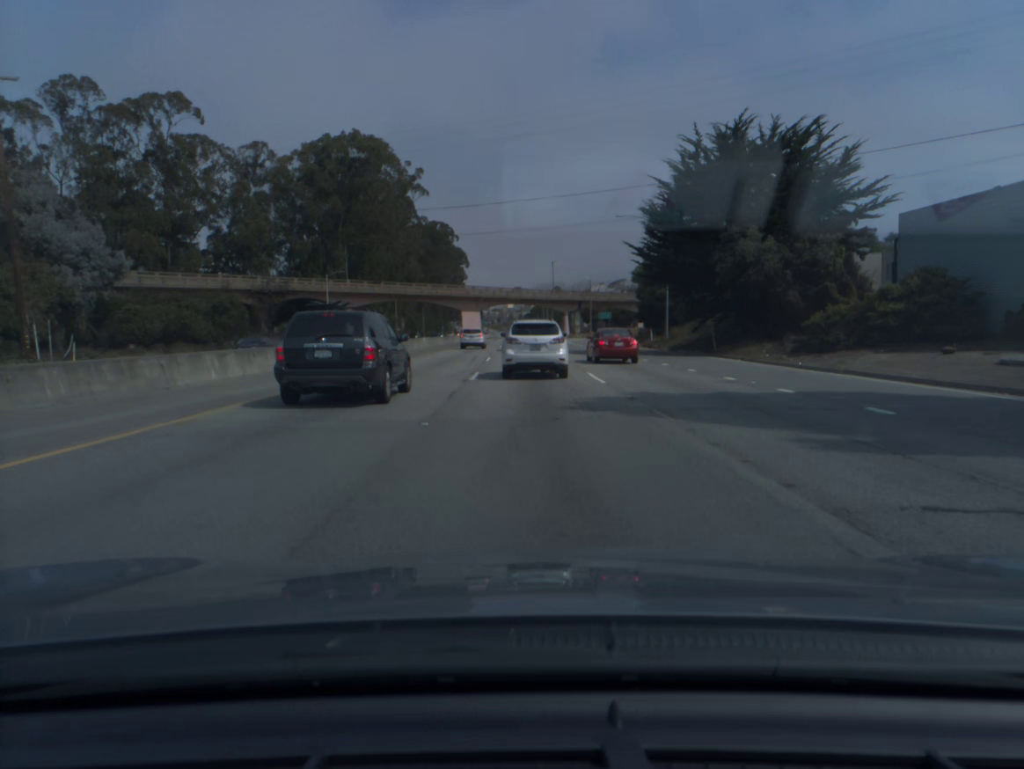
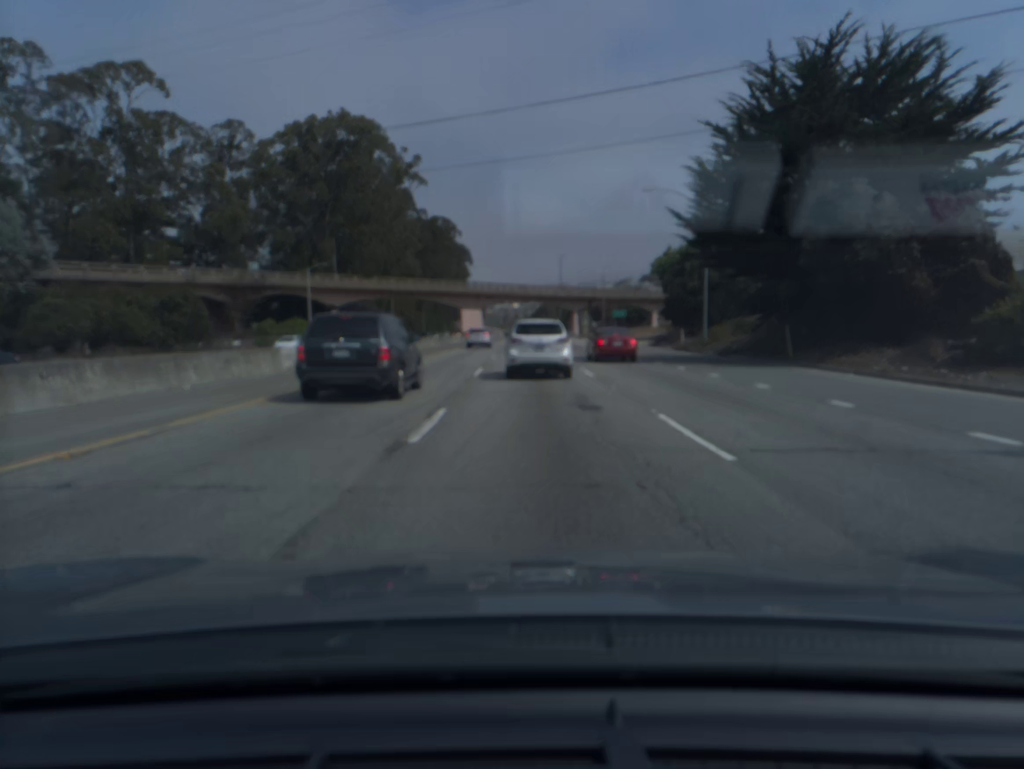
(0.0, +12.4) m; 0°
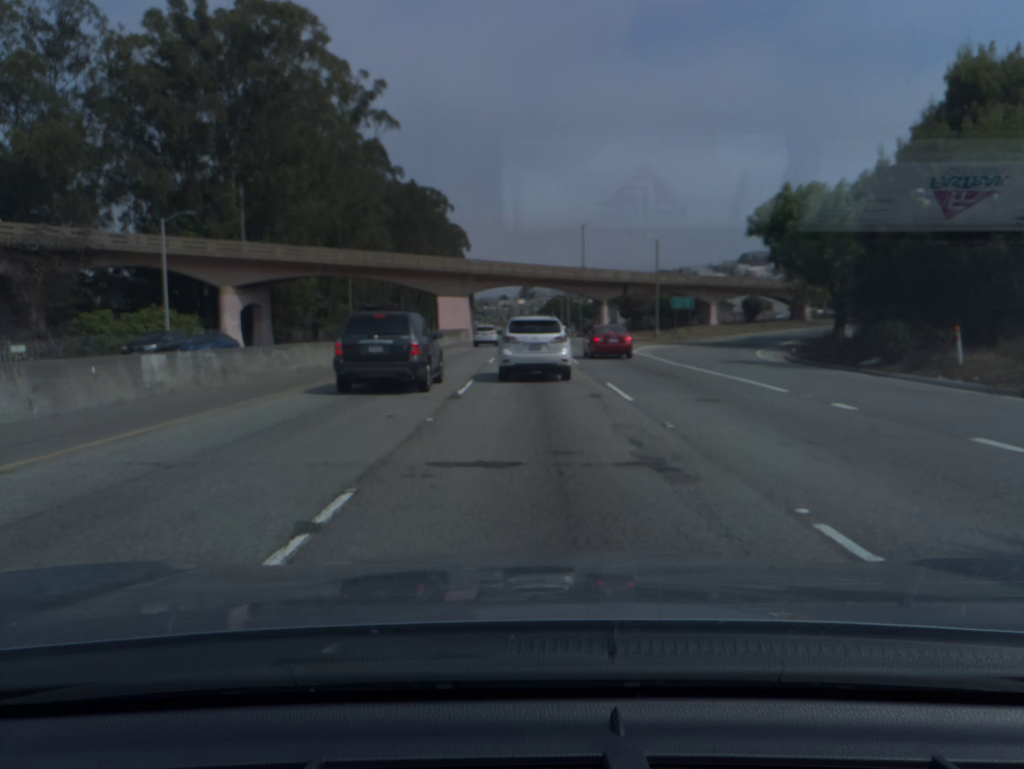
(-0.2, +36.6) m; 0°
